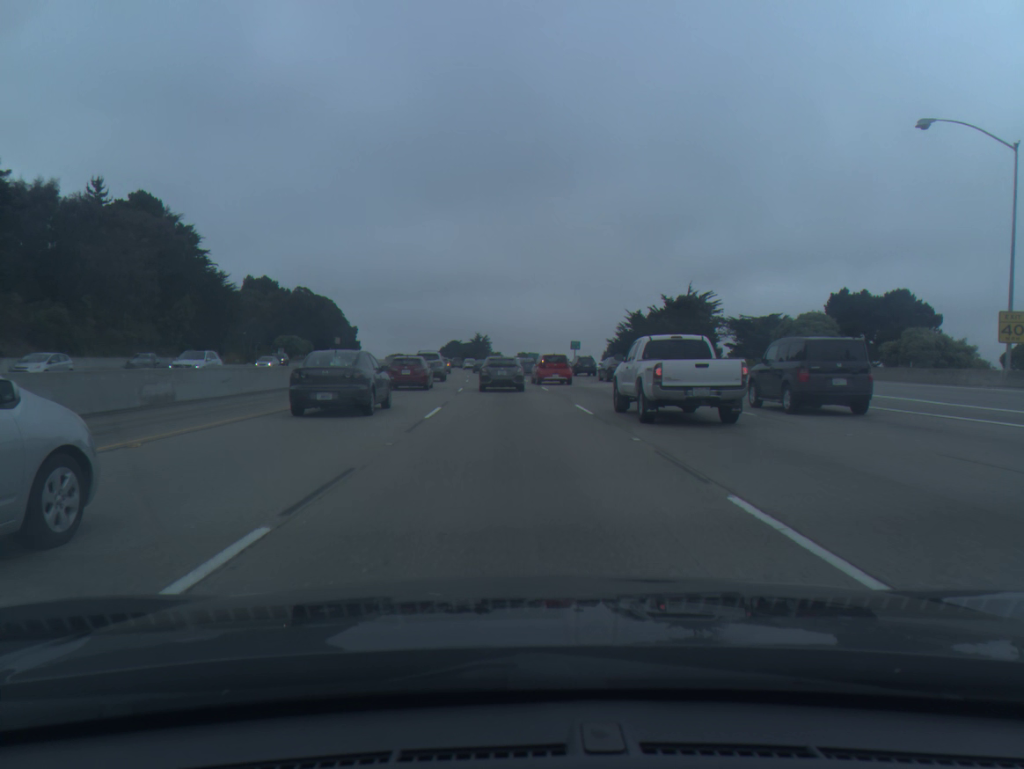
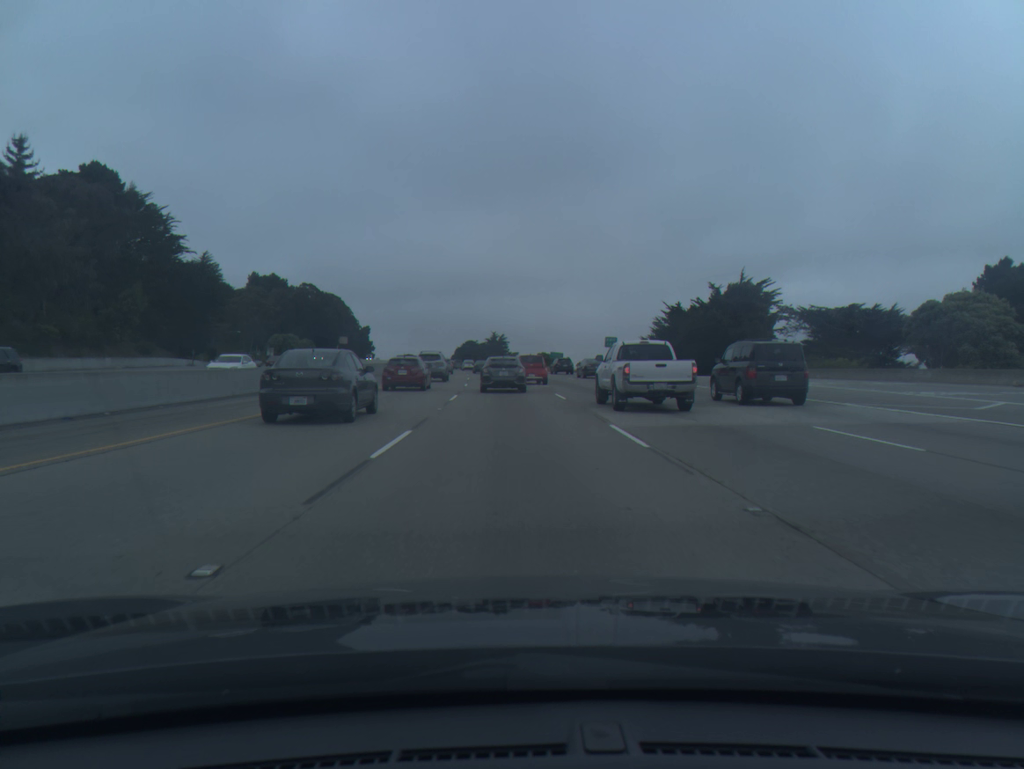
(-0.3, +21.4) m; -1°
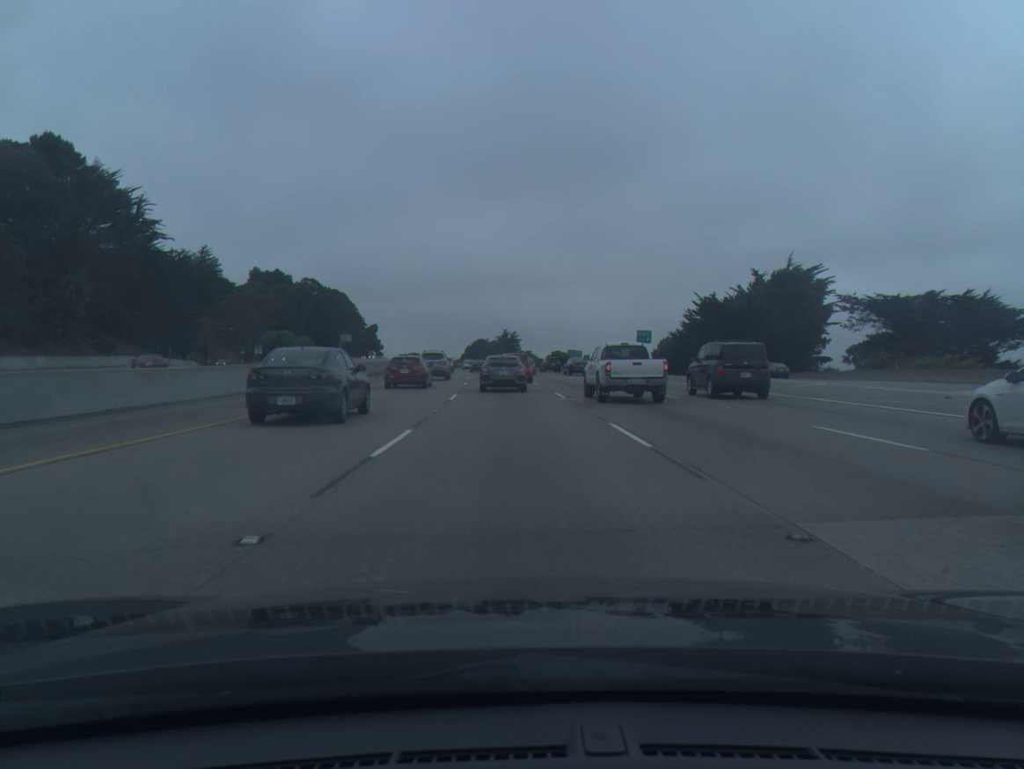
(-0.1, +14.5) m; -1°
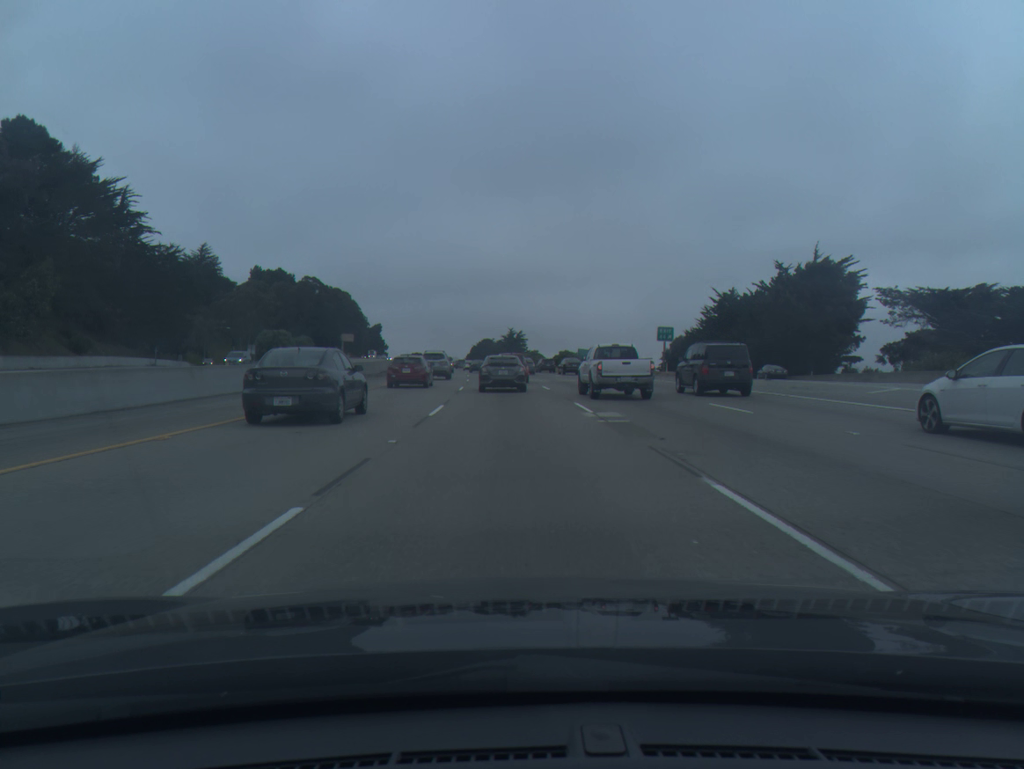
(0.0, +7.2) m; 0°
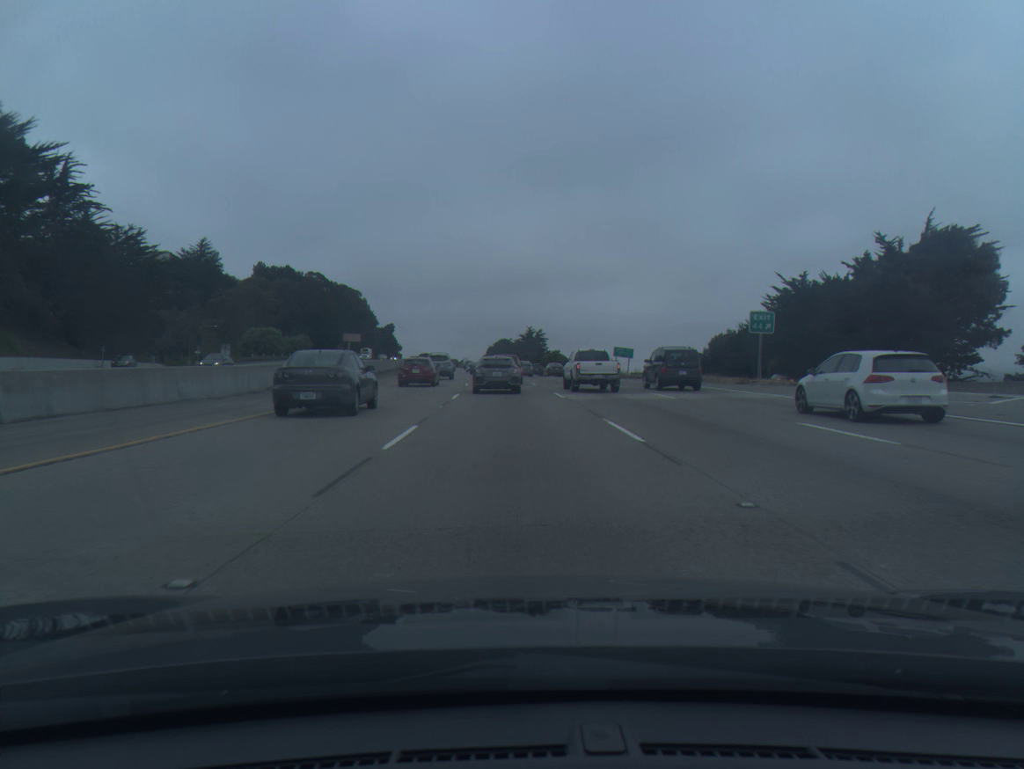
(-0.2, +21.0) m; -1°
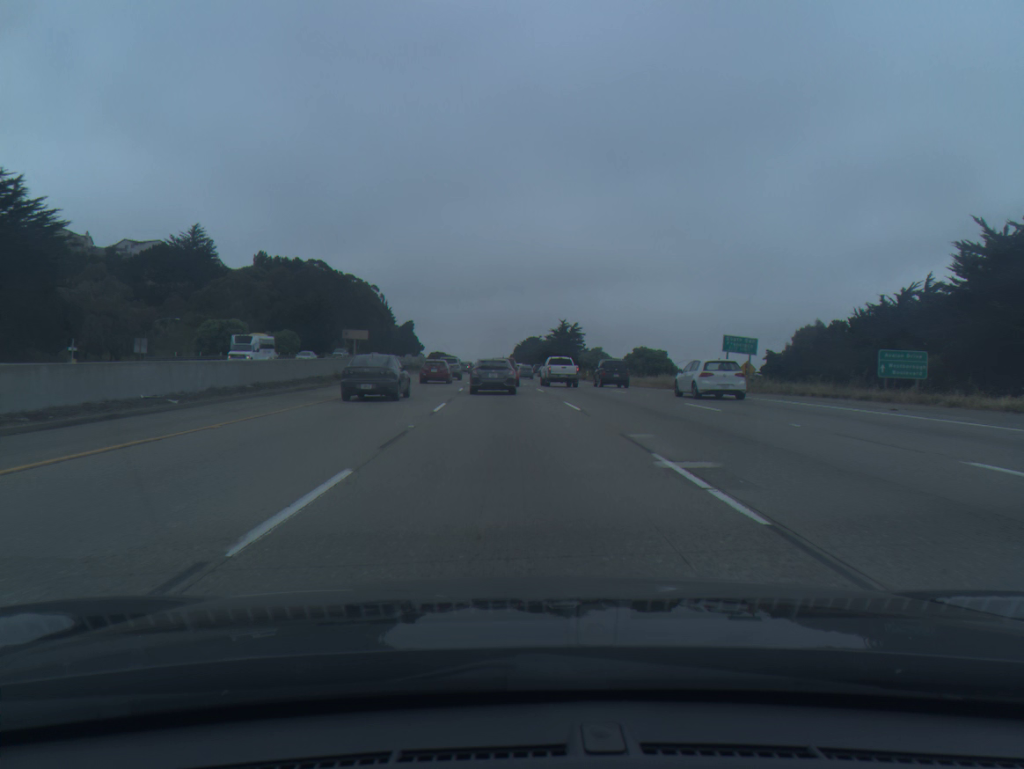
(-0.6, +34.9) m; -2°
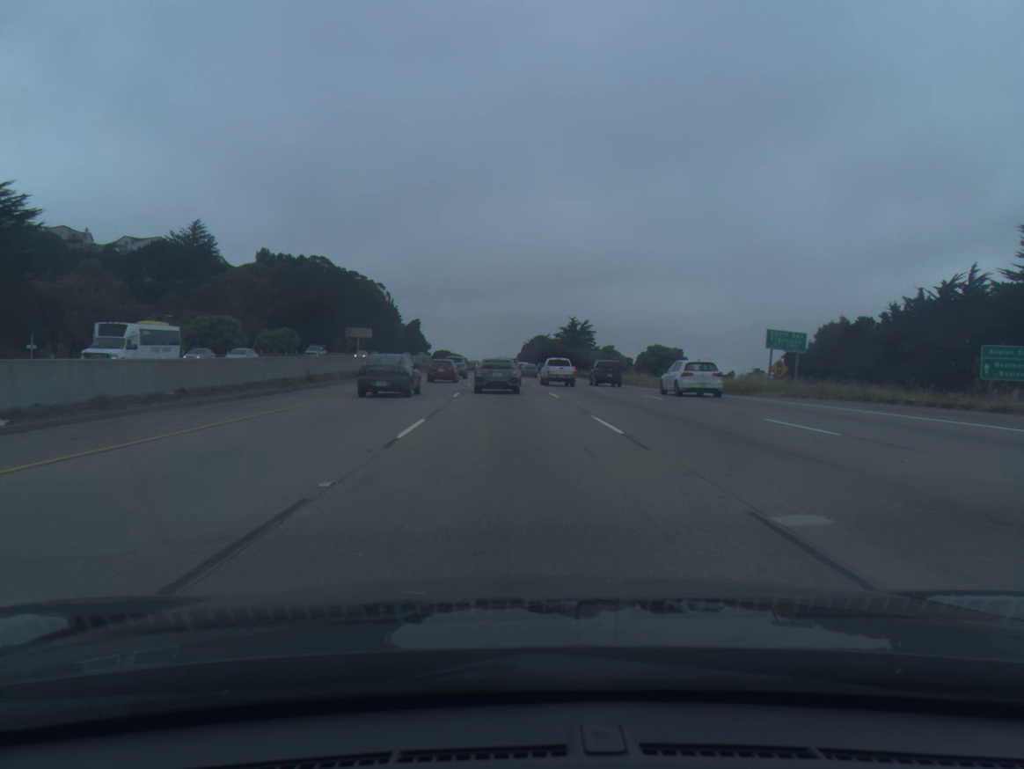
(0.0, +7.1) m; -1°
